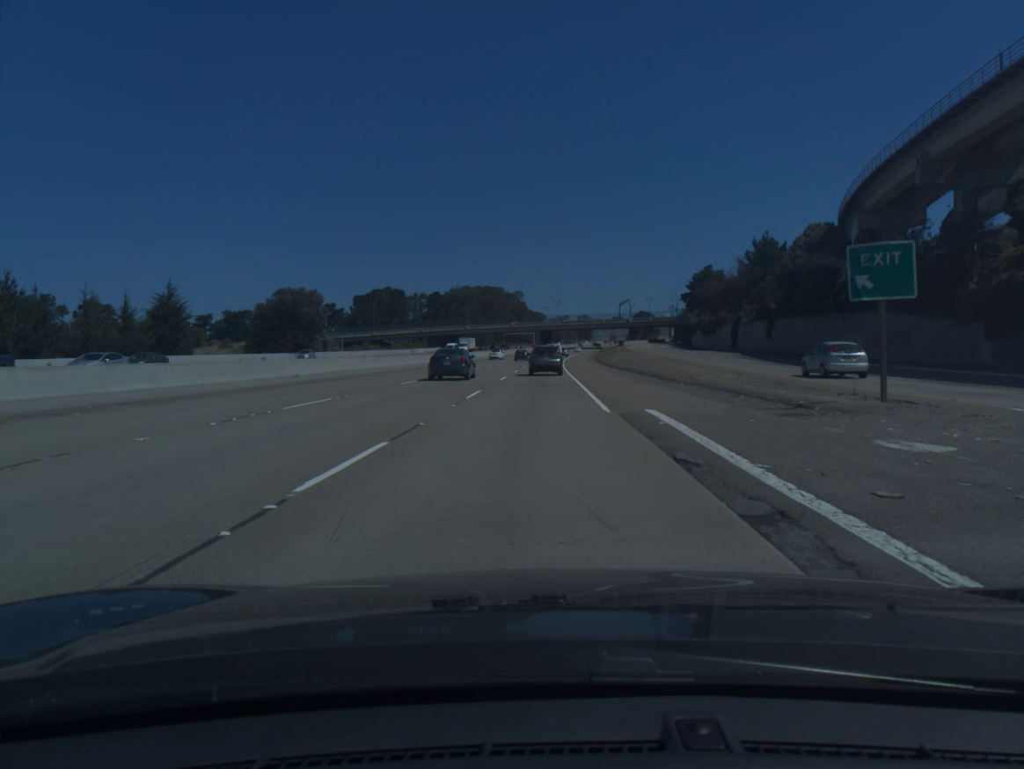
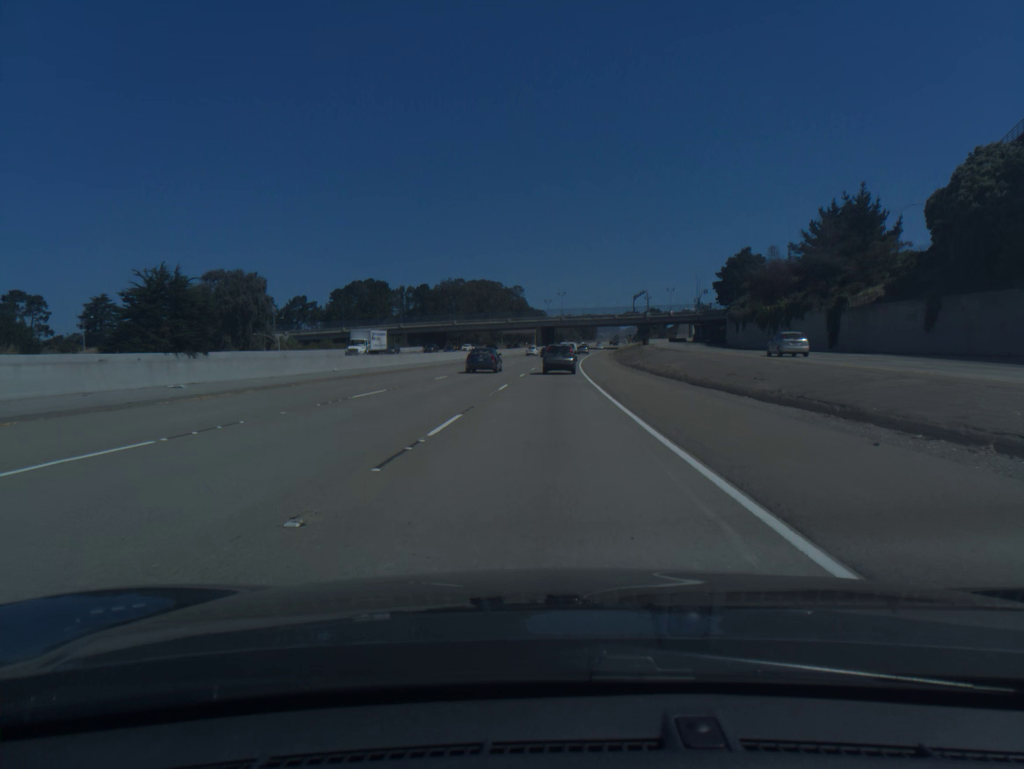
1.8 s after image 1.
(-0.2, +38.9) m; 0°
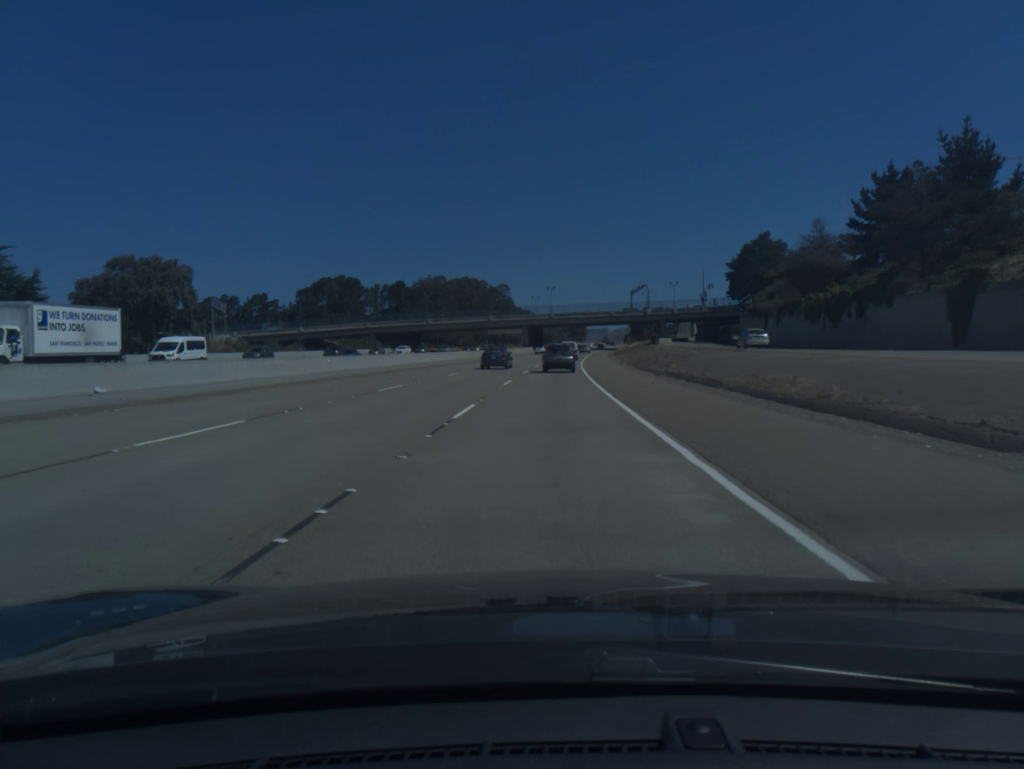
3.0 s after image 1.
(+0.2, +25.8) m; +1°
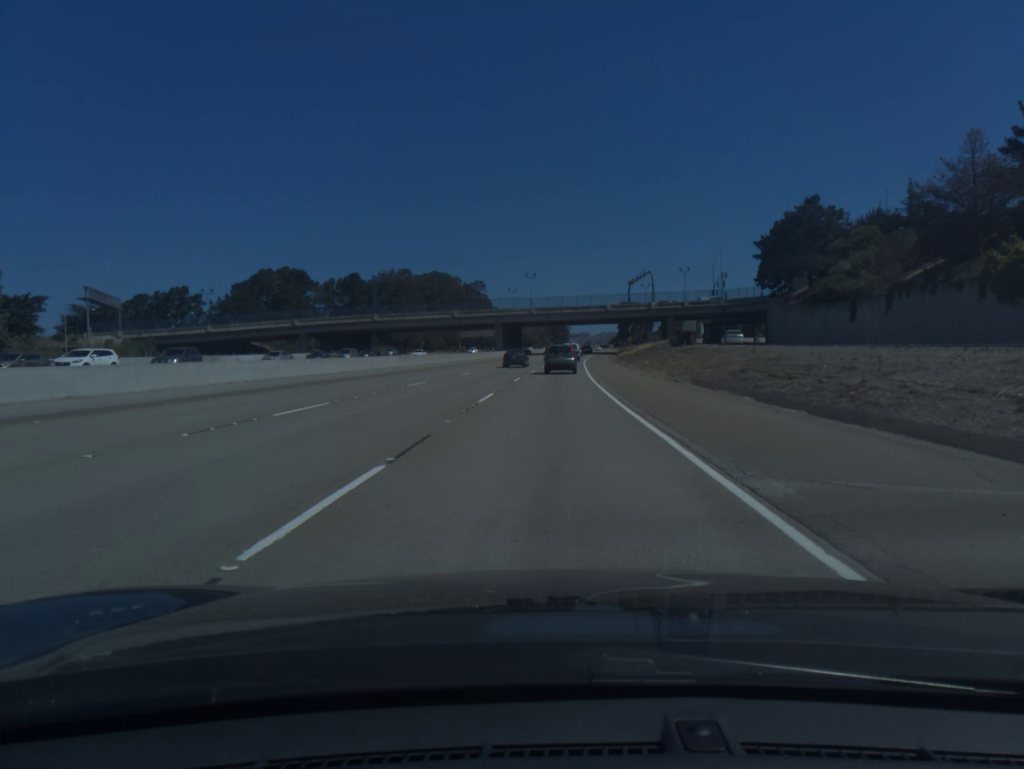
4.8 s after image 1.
(+0.5, +38.6) m; +1°
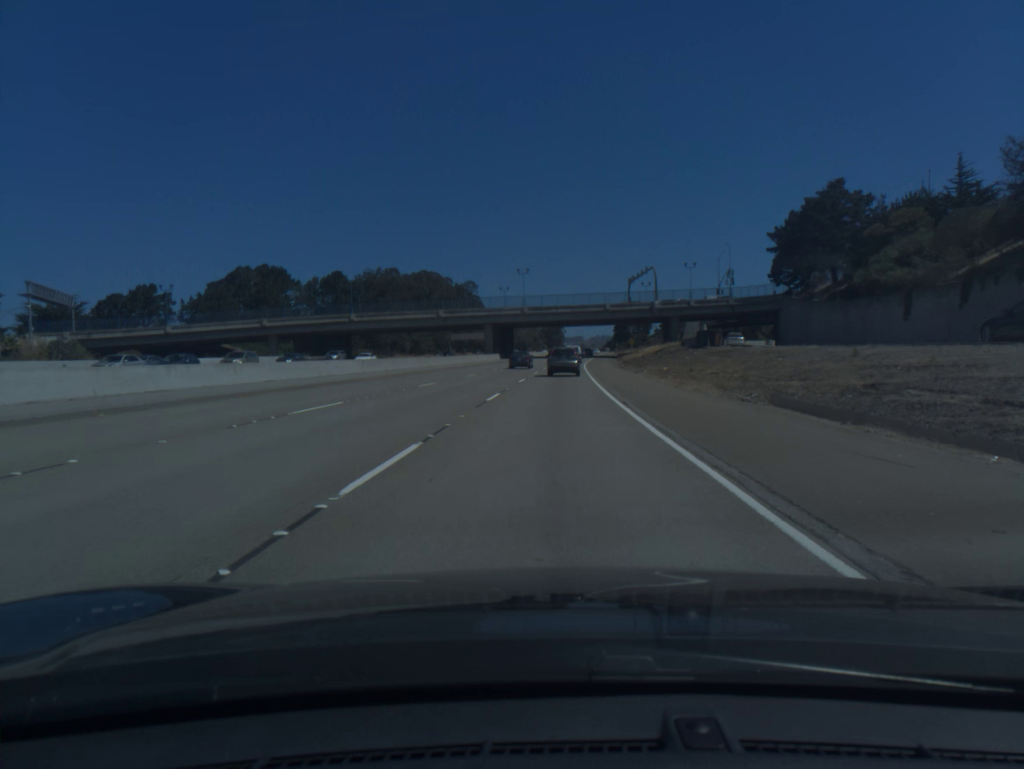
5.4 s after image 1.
(+0.1, +12.8) m; 0°
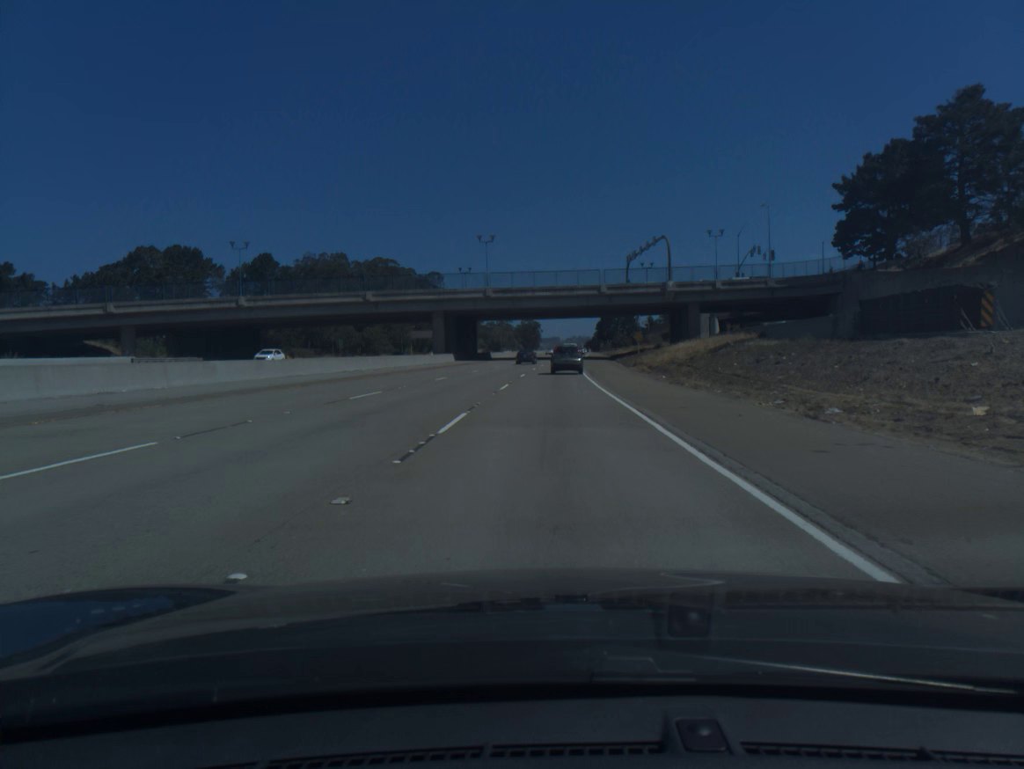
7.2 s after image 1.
(+0.5, +38.1) m; +2°
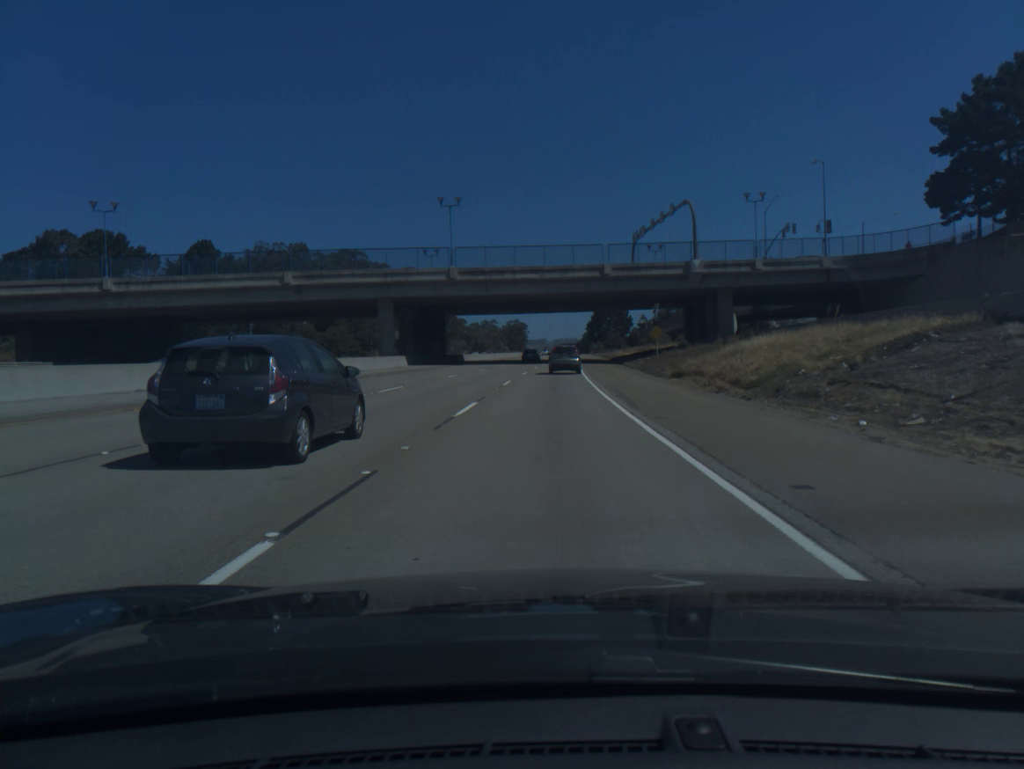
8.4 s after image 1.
(+0.2, +25.1) m; +1°
